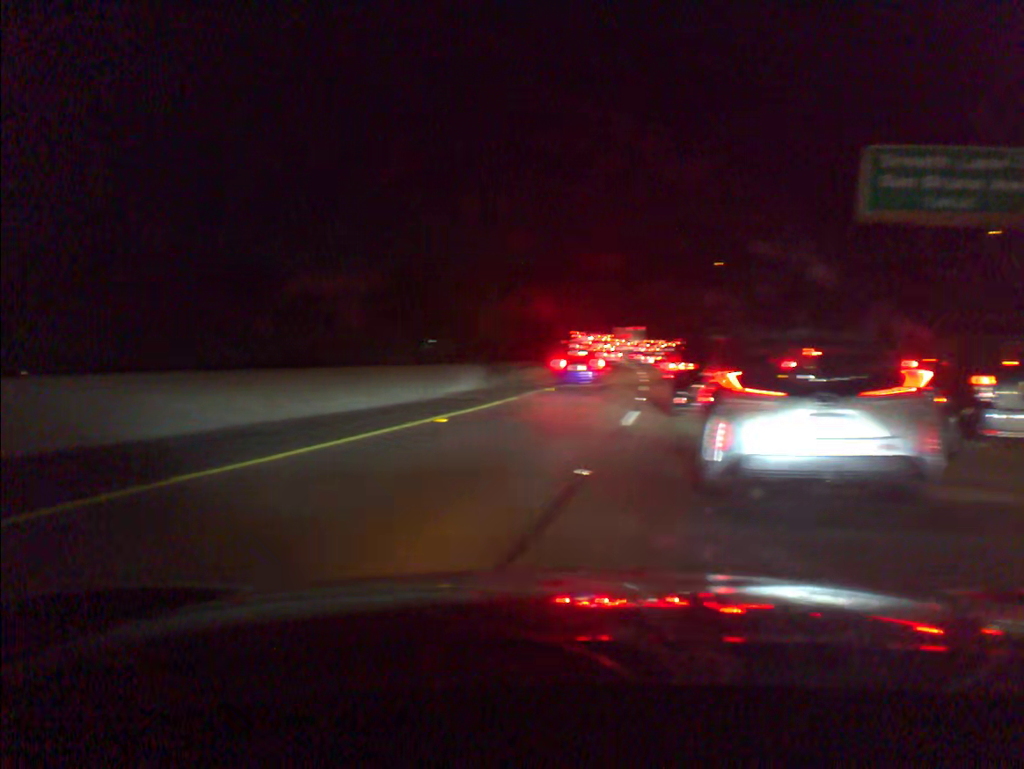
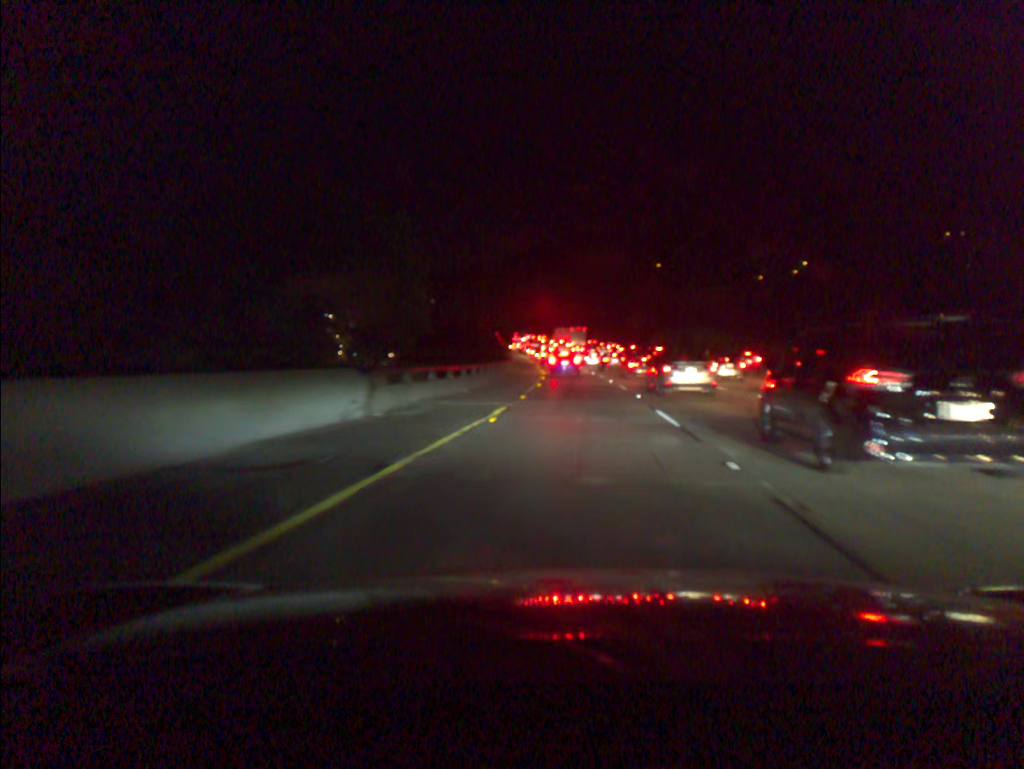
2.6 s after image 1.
(+1.8, +14.0) m; +13°
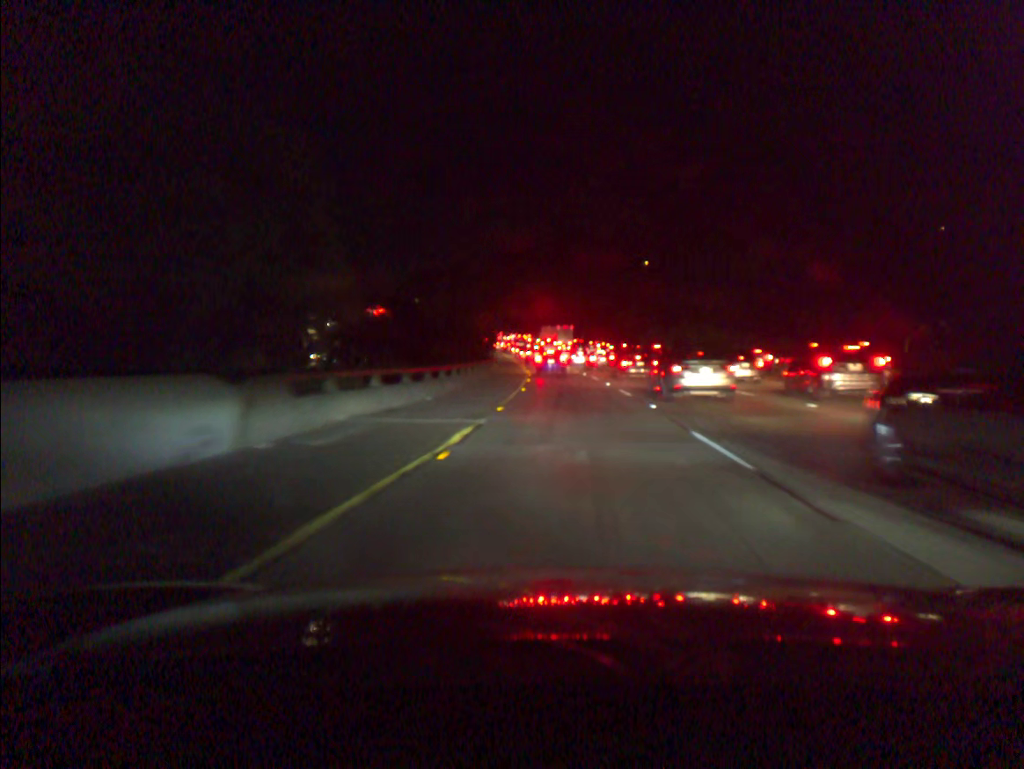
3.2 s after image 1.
(+0.1, +5.7) m; +1°
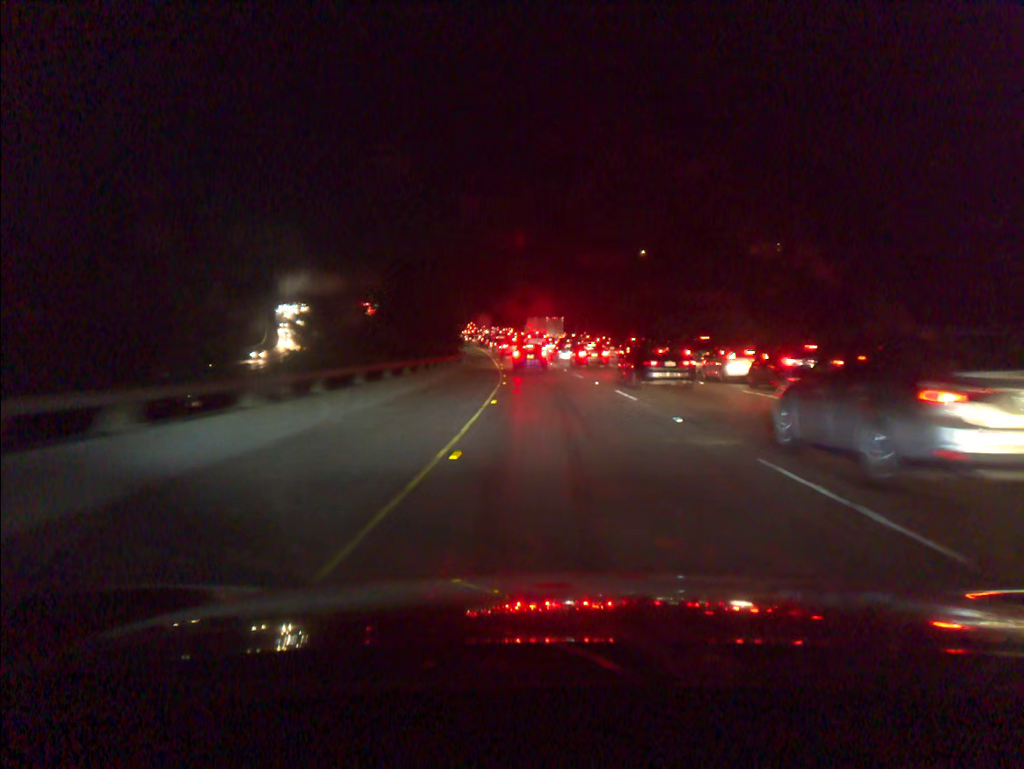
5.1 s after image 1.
(+0.1, +19.0) m; +1°
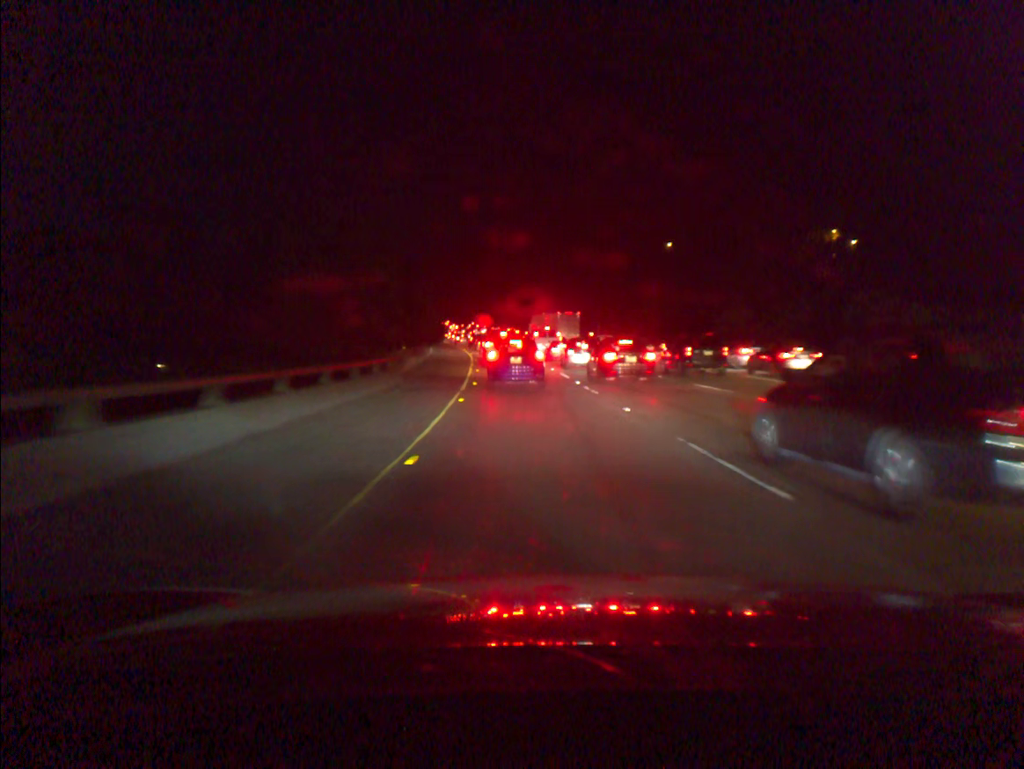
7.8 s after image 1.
(-0.1, +27.3) m; -1°
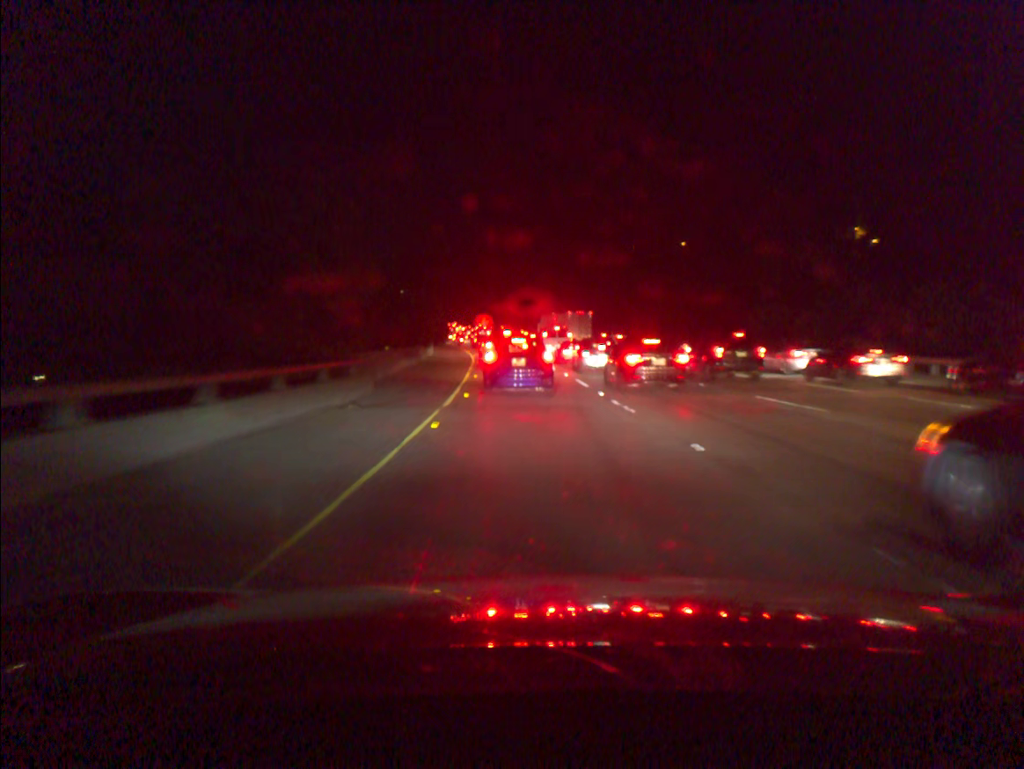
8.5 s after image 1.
(0.0, +6.2) m; -1°
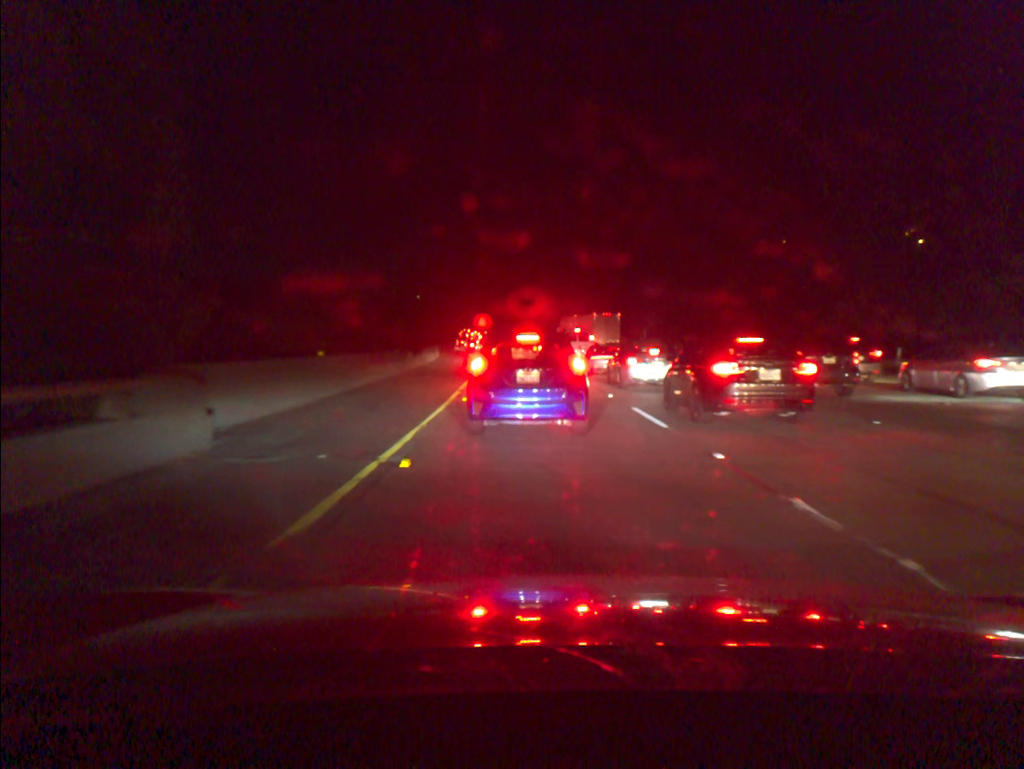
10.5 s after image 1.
(-0.2, +11.6) m; -1°
